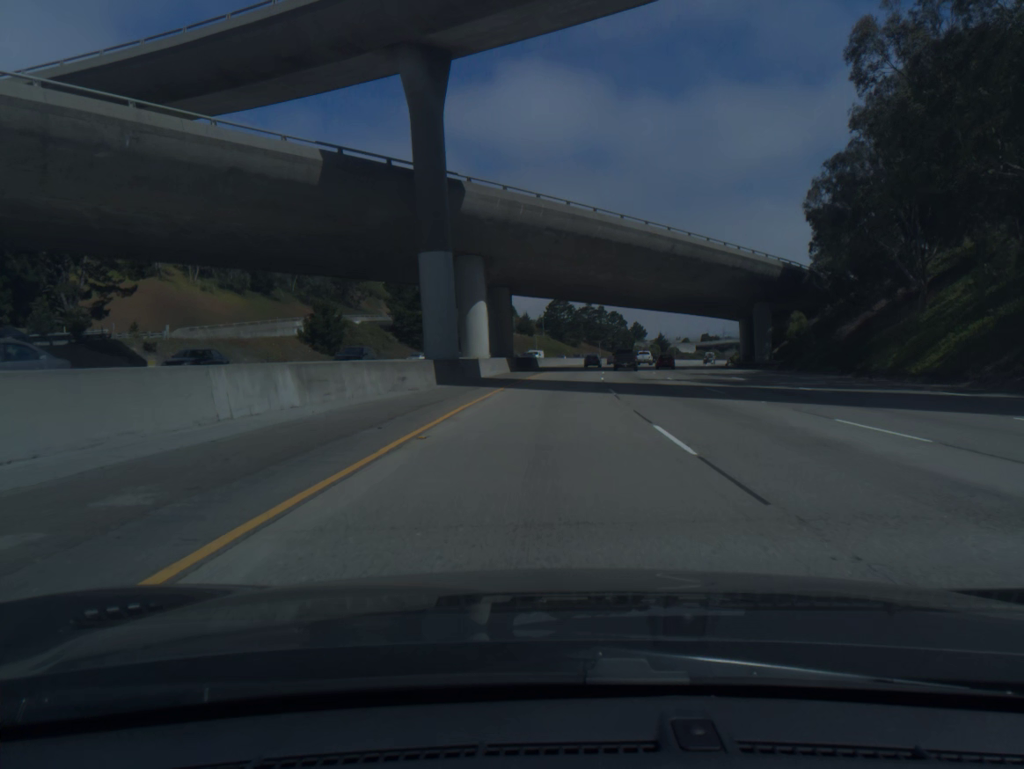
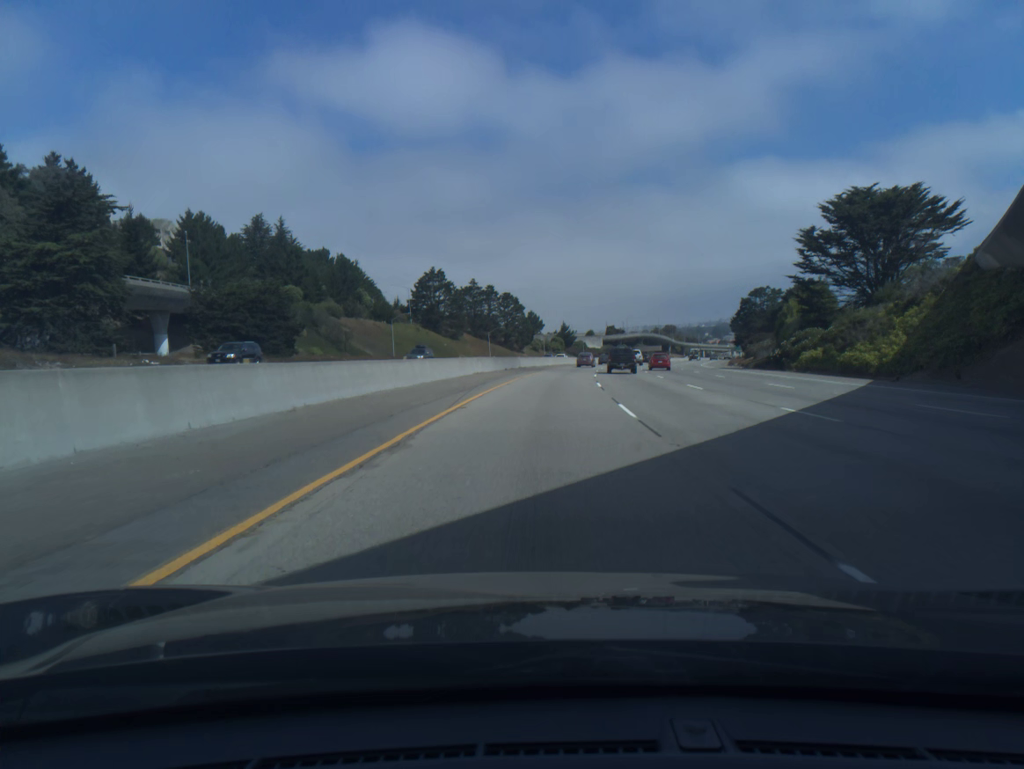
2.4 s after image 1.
(+5.6, +82.2) m; +8°
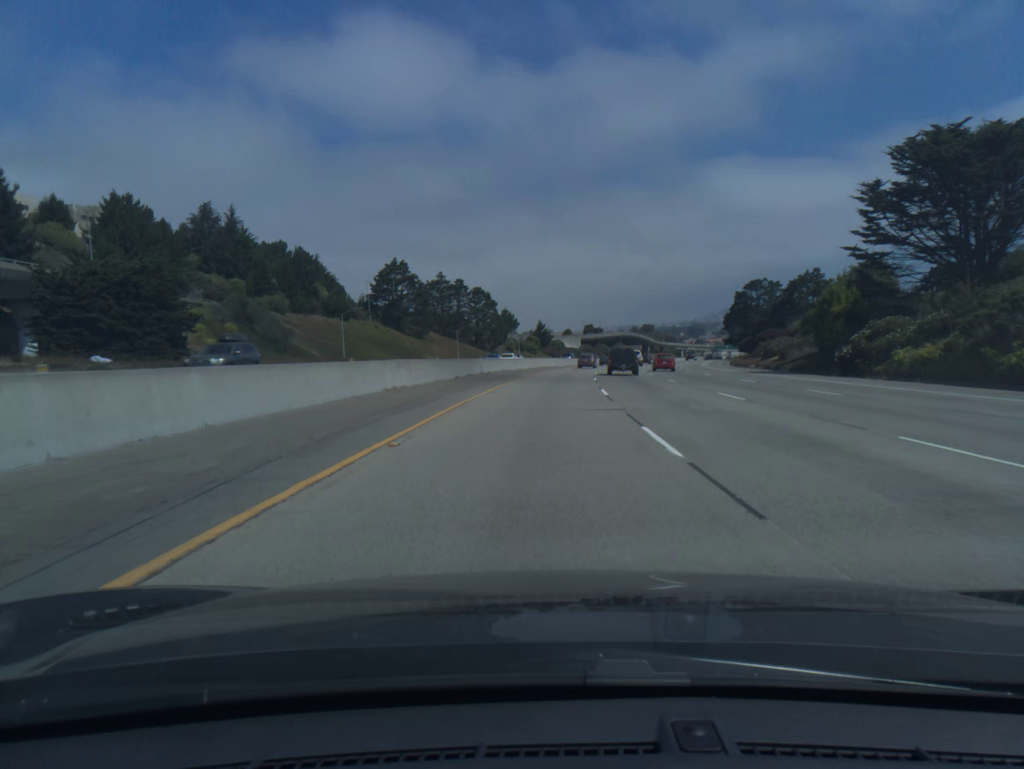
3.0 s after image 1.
(+0.3, +20.6) m; +2°
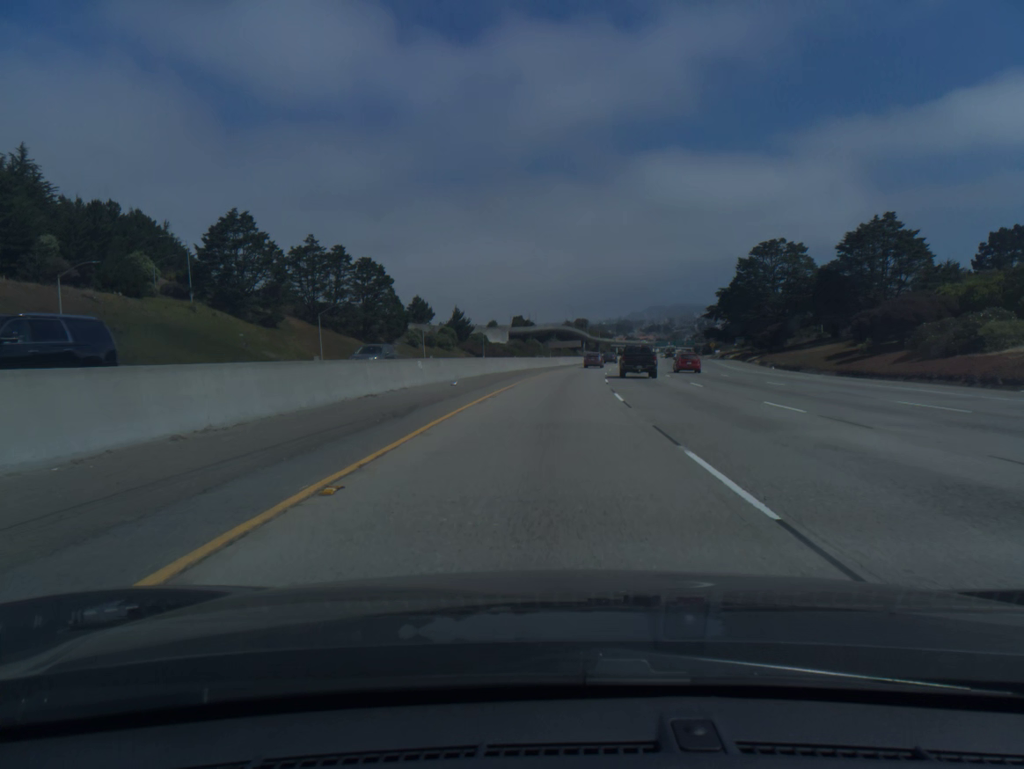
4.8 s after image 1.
(+2.7, +61.9) m; +5°
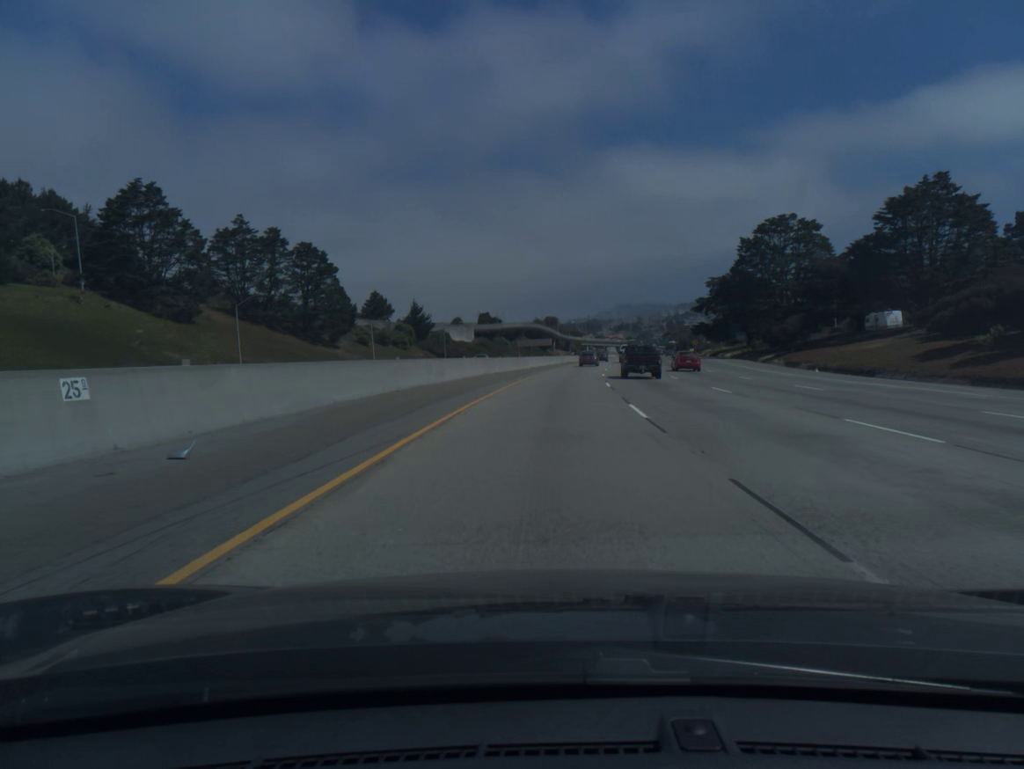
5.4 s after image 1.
(+0.4, +20.6) m; +2°
